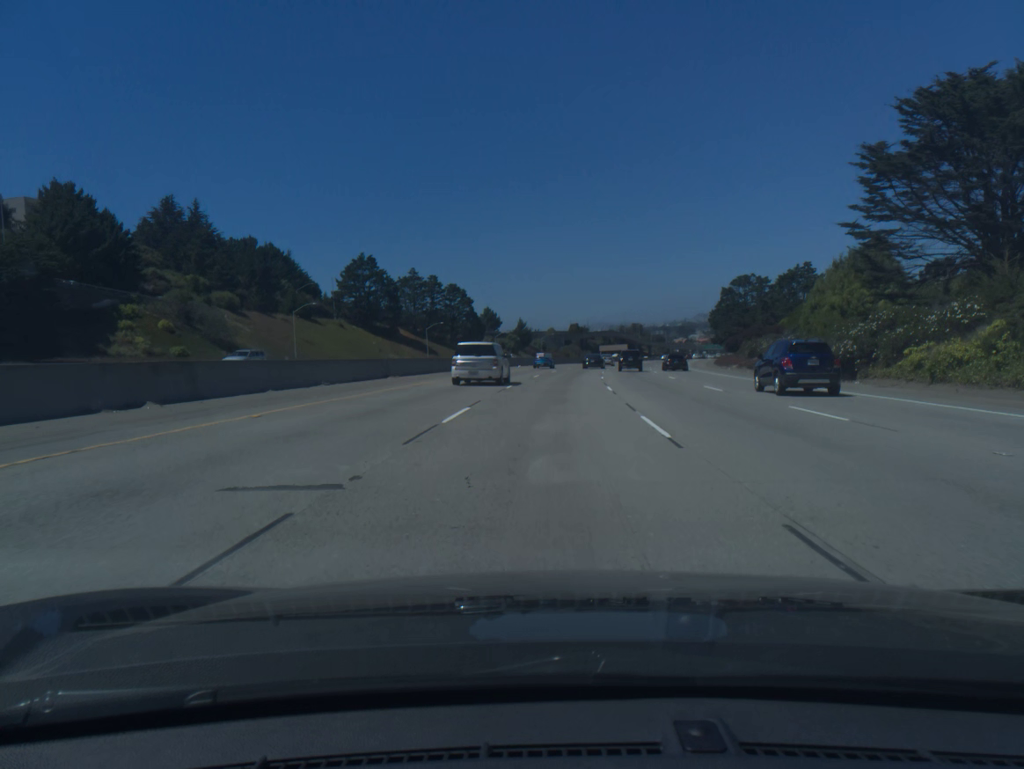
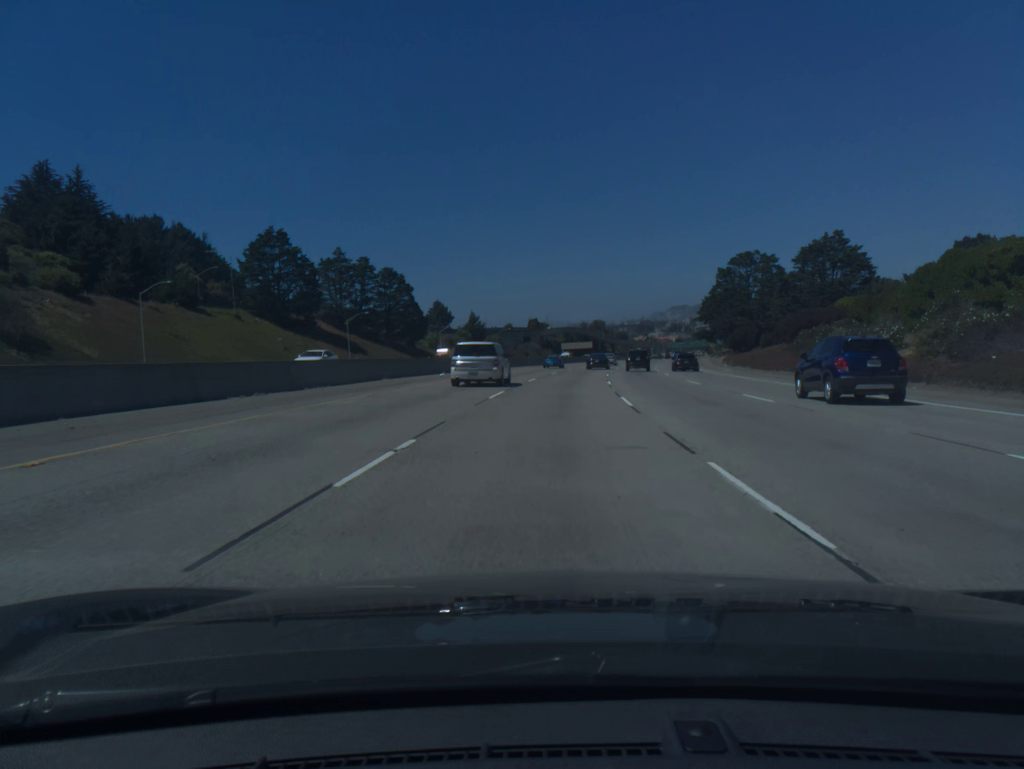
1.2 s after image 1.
(+0.9, +35.5) m; +3°
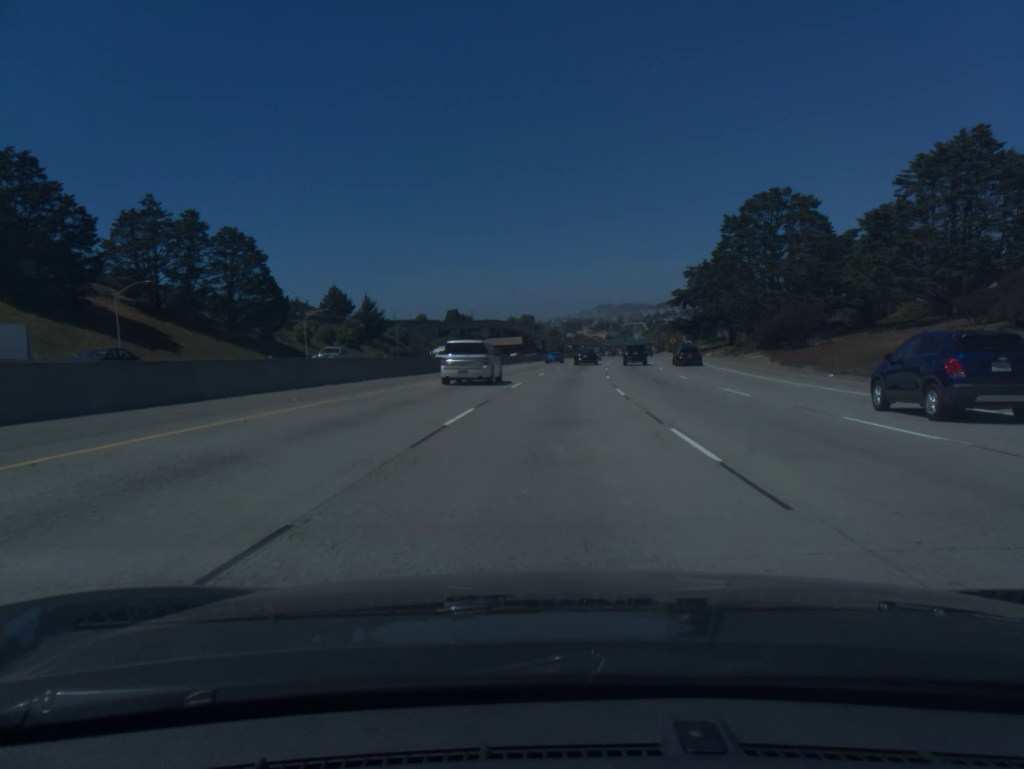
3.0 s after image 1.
(+2.3, +52.7) m; +5°
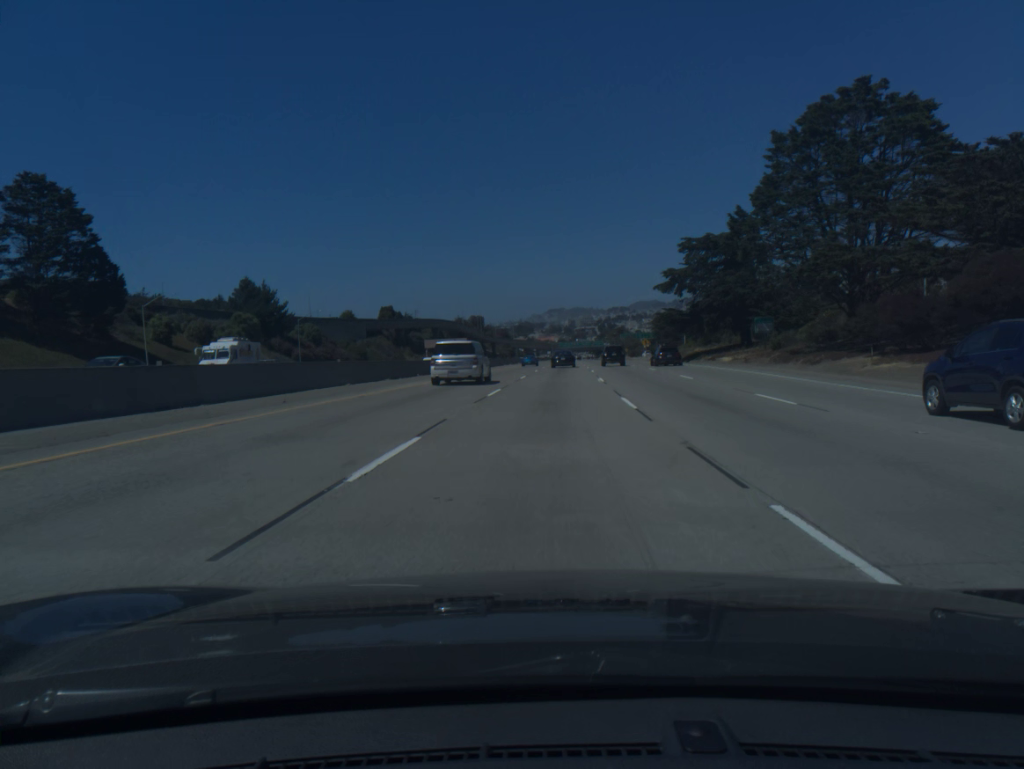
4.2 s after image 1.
(+1.1, +34.8) m; +4°
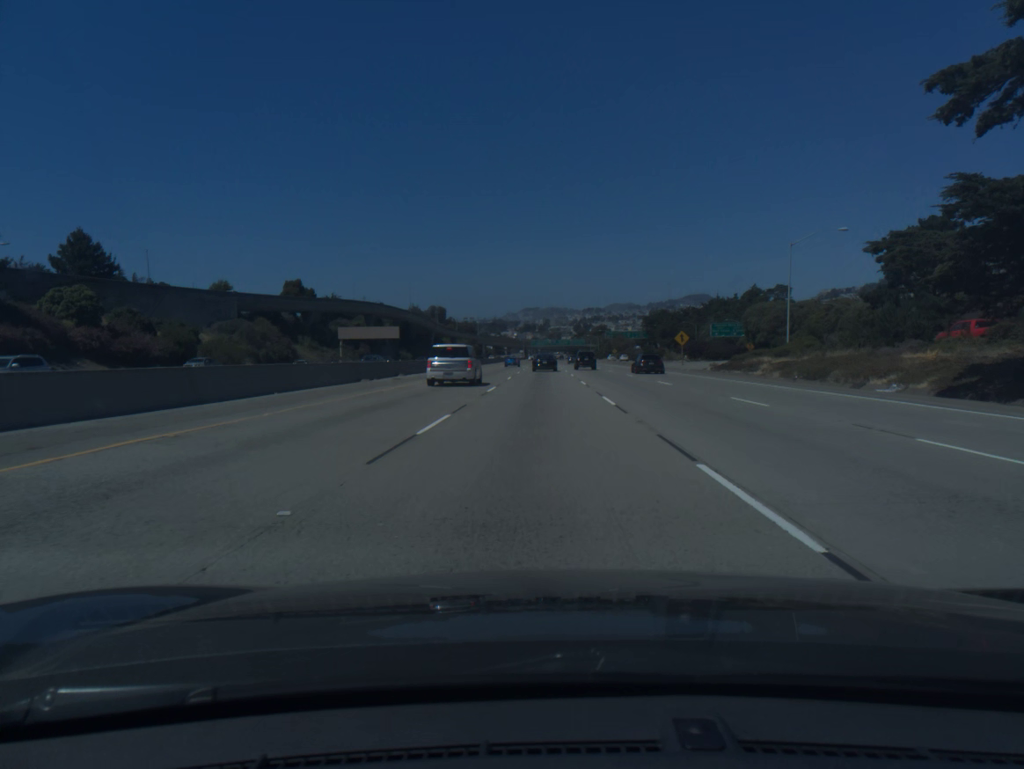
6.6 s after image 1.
(+2.0, +68.8) m; +2°
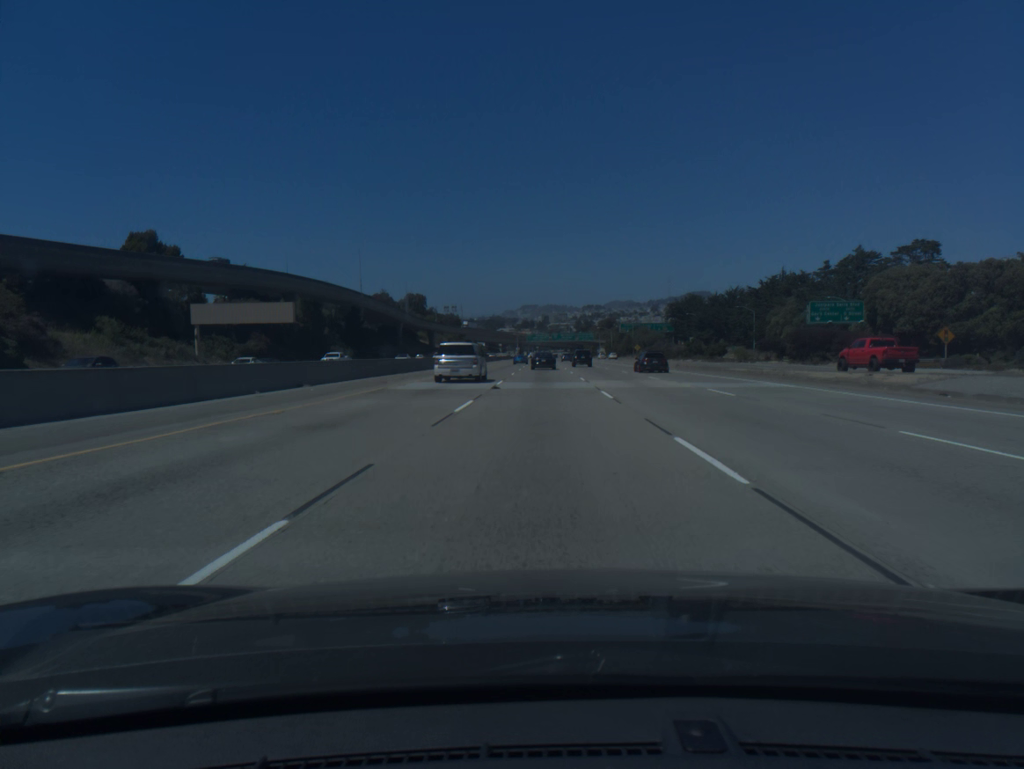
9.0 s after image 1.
(-0.2, +68.7) m; 0°
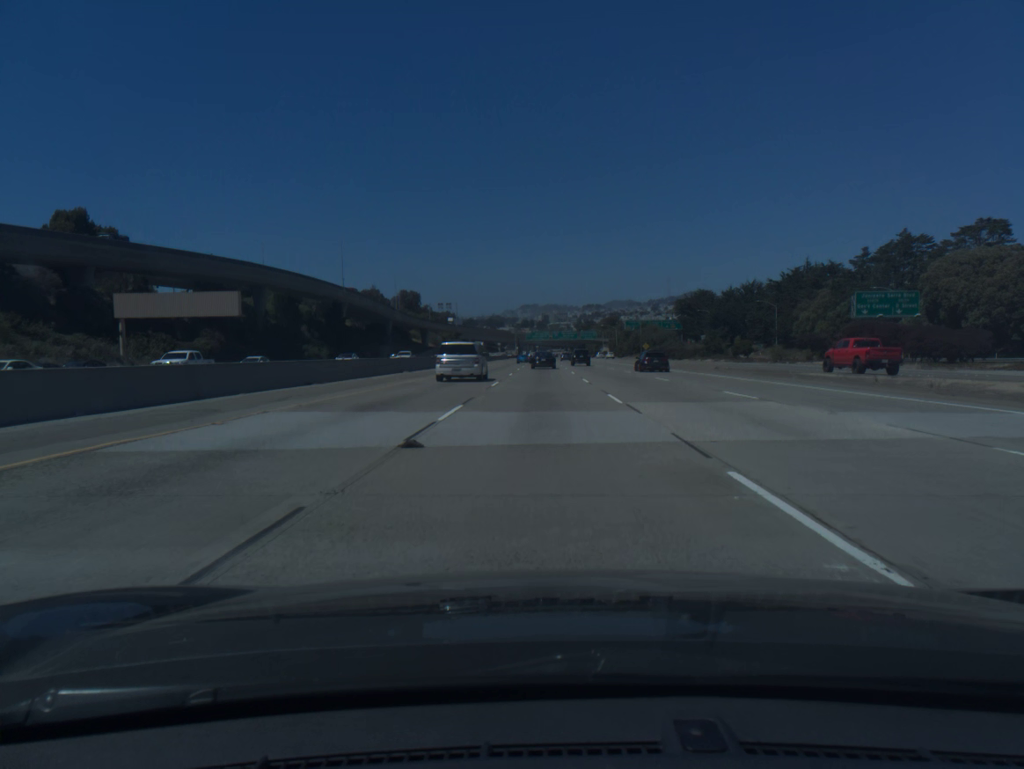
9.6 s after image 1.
(0.0, +17.2) m; 0°
